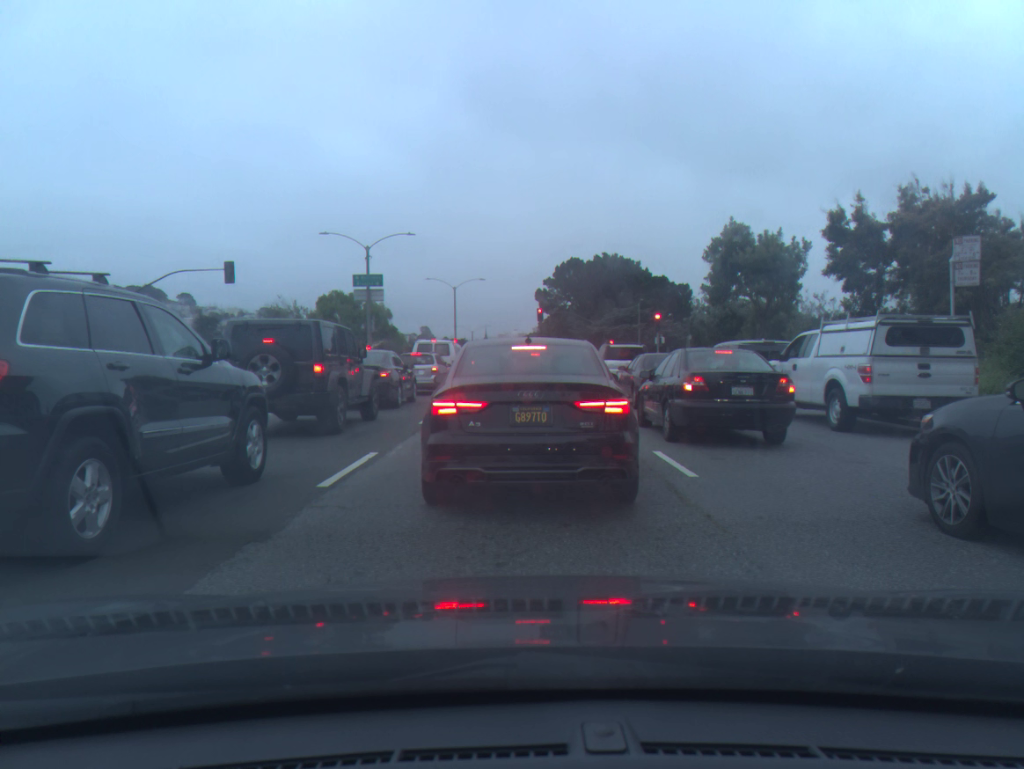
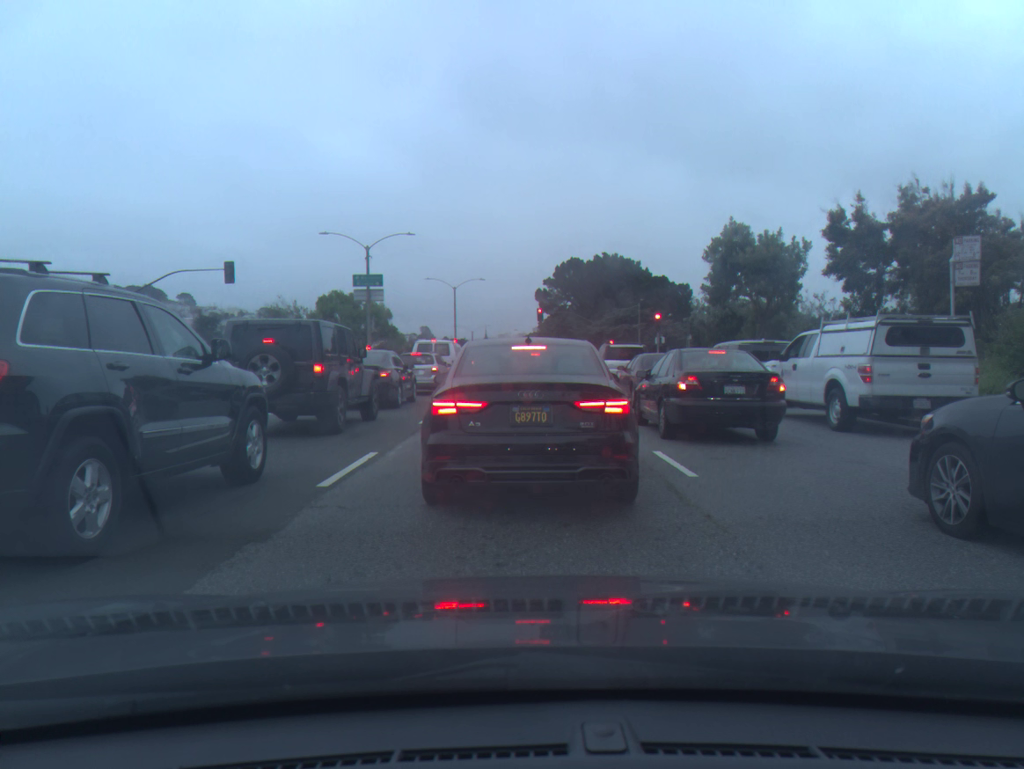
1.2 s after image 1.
(0.0, 0.0) m; 0°
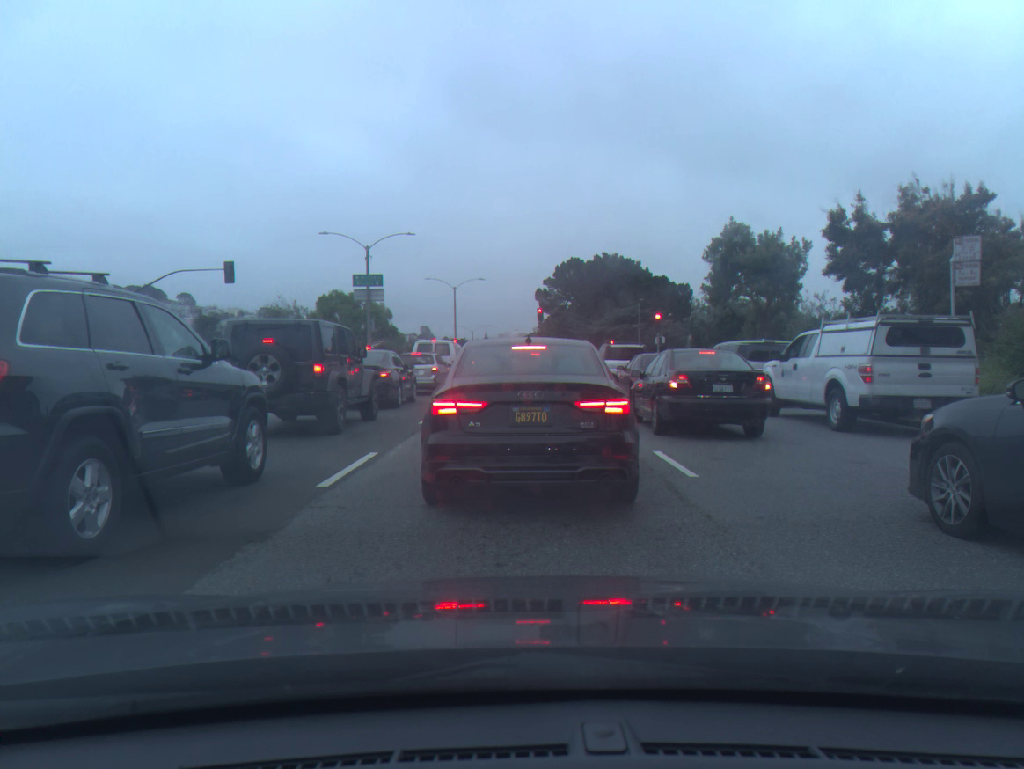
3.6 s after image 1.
(0.0, 0.0) m; 0°
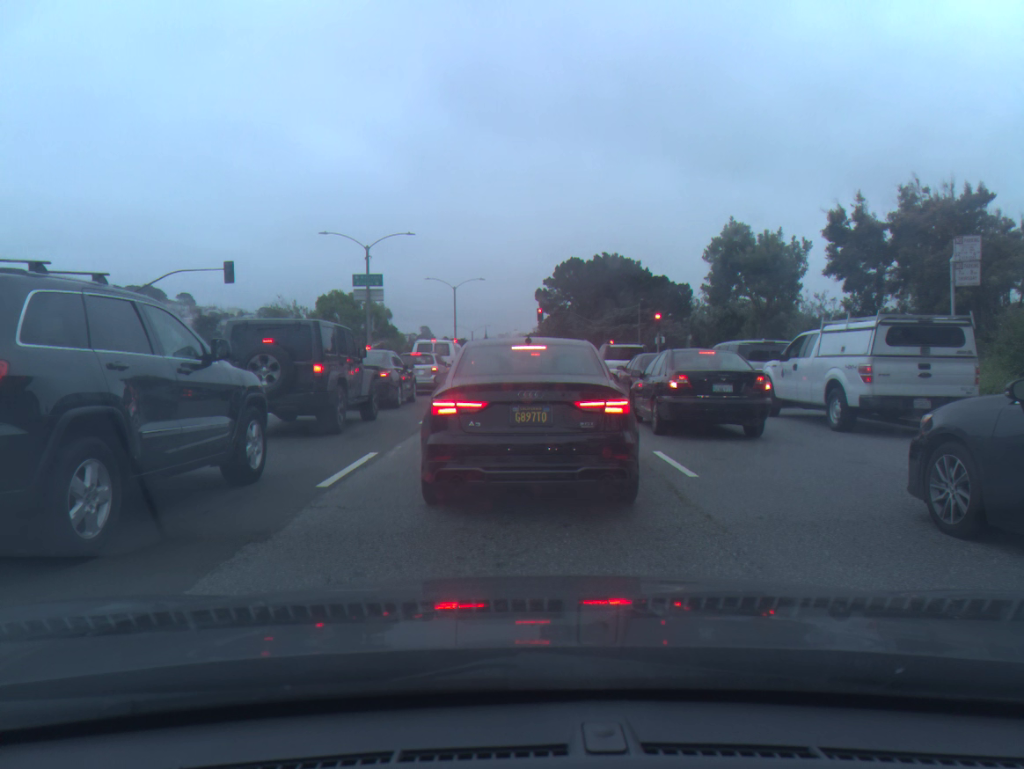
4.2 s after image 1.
(0.0, 0.0) m; 0°
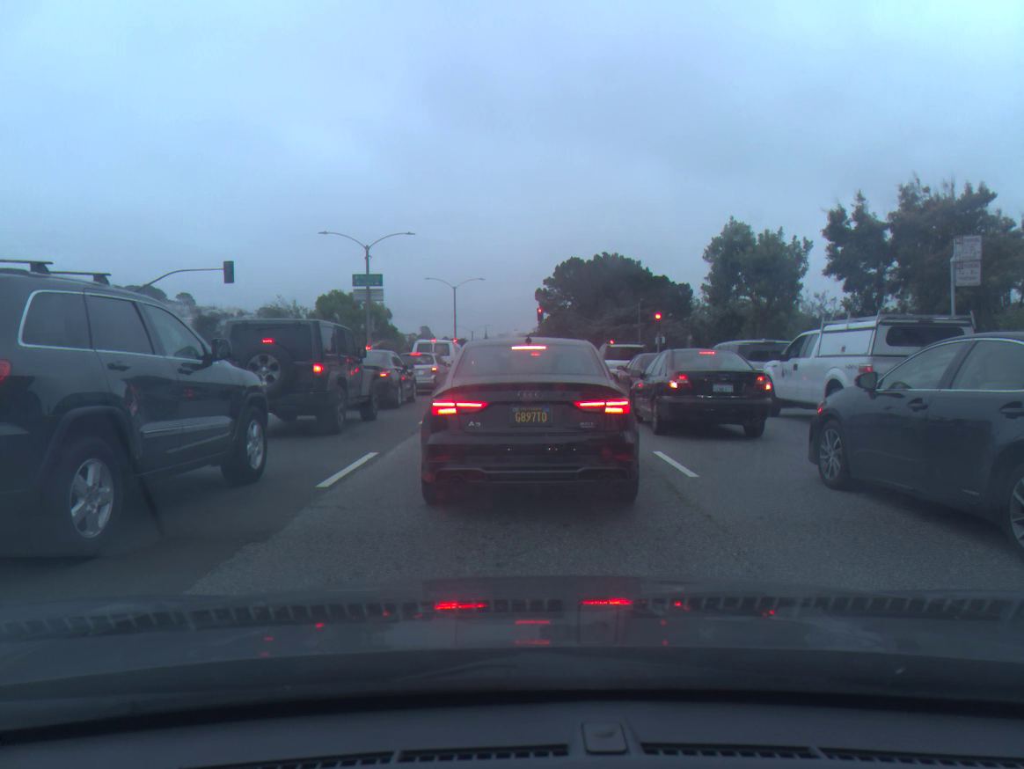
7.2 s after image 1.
(0.0, 0.0) m; 0°
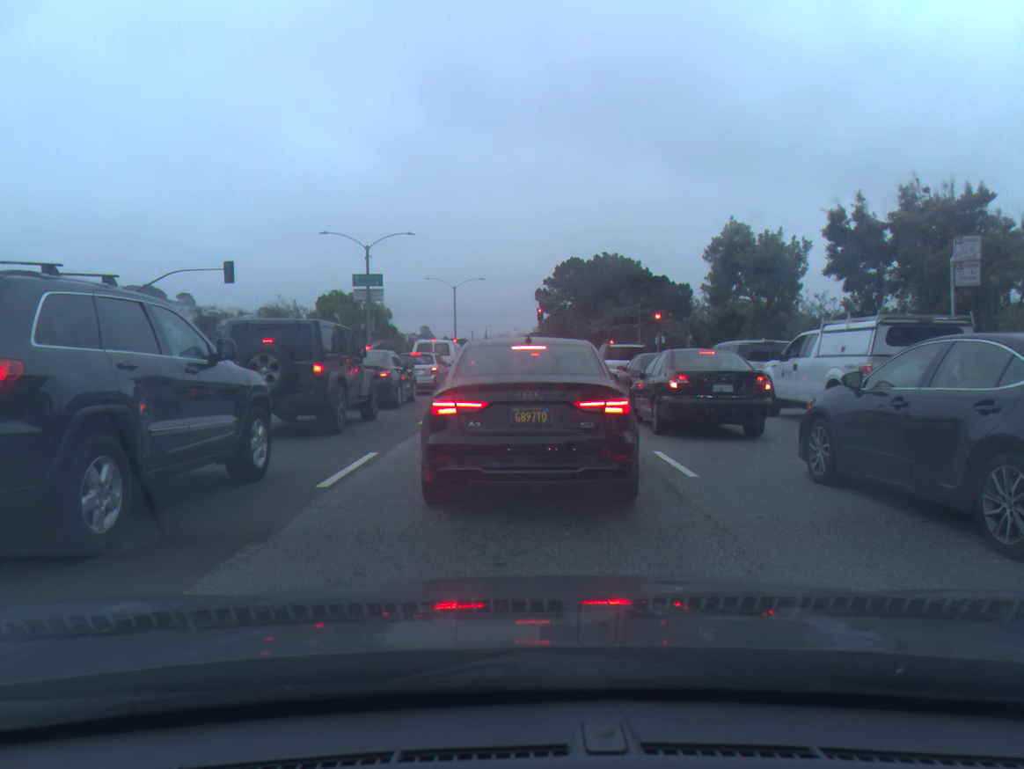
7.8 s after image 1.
(0.0, 0.0) m; 0°
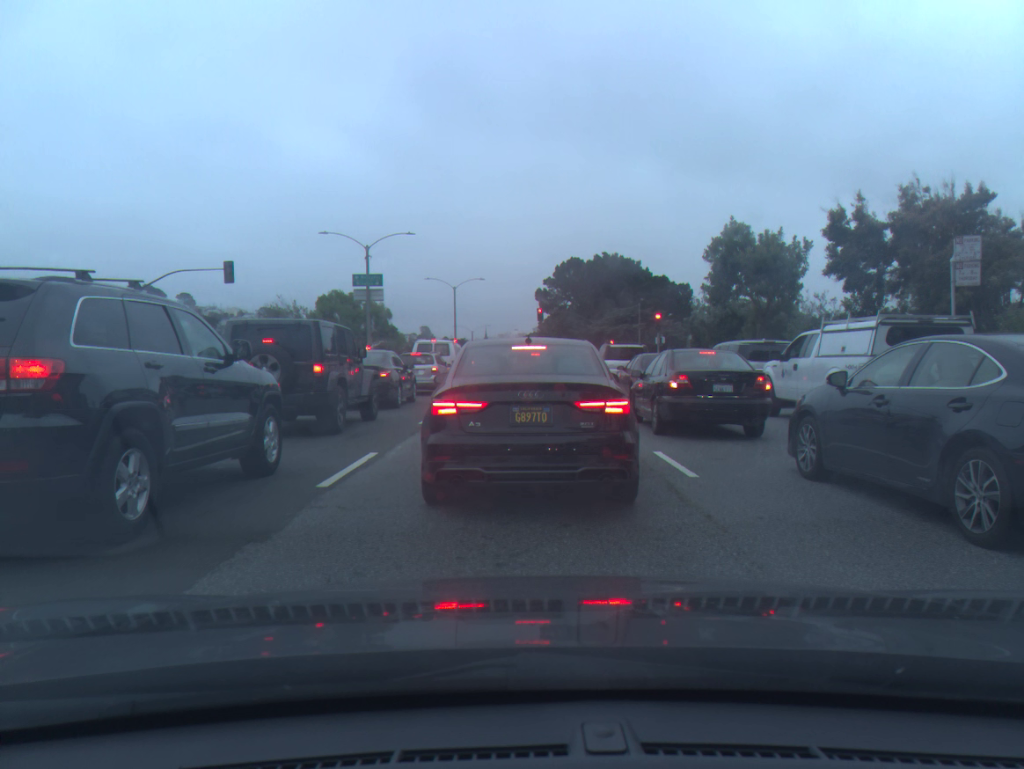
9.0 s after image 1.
(0.0, 0.0) m; 0°
